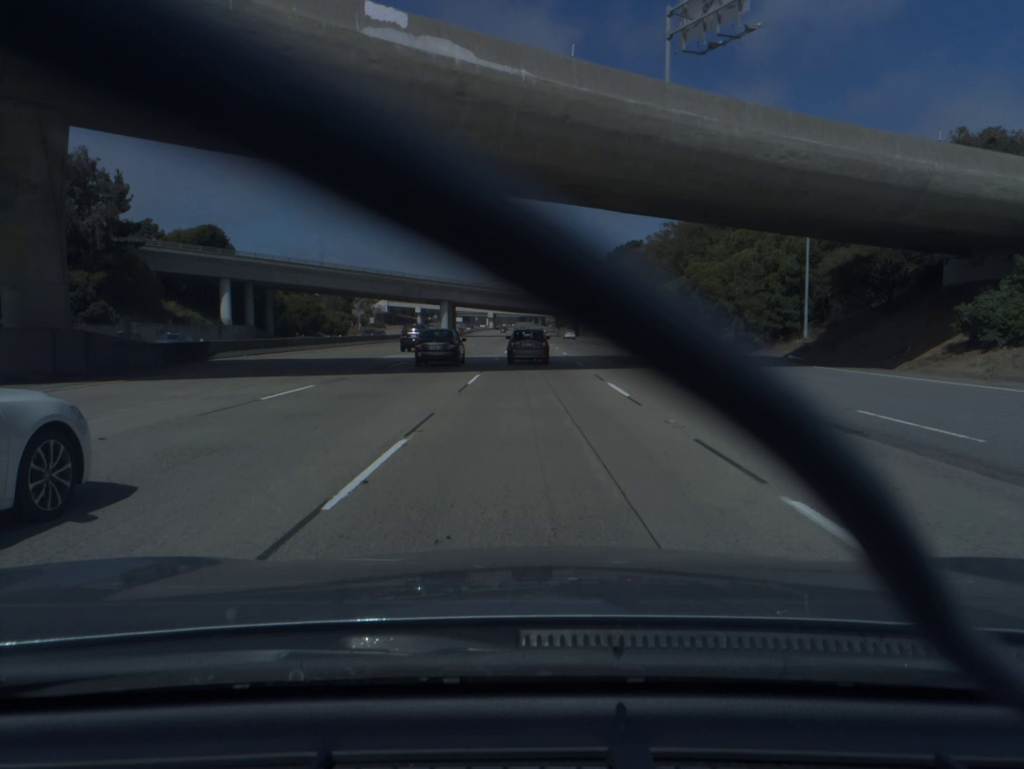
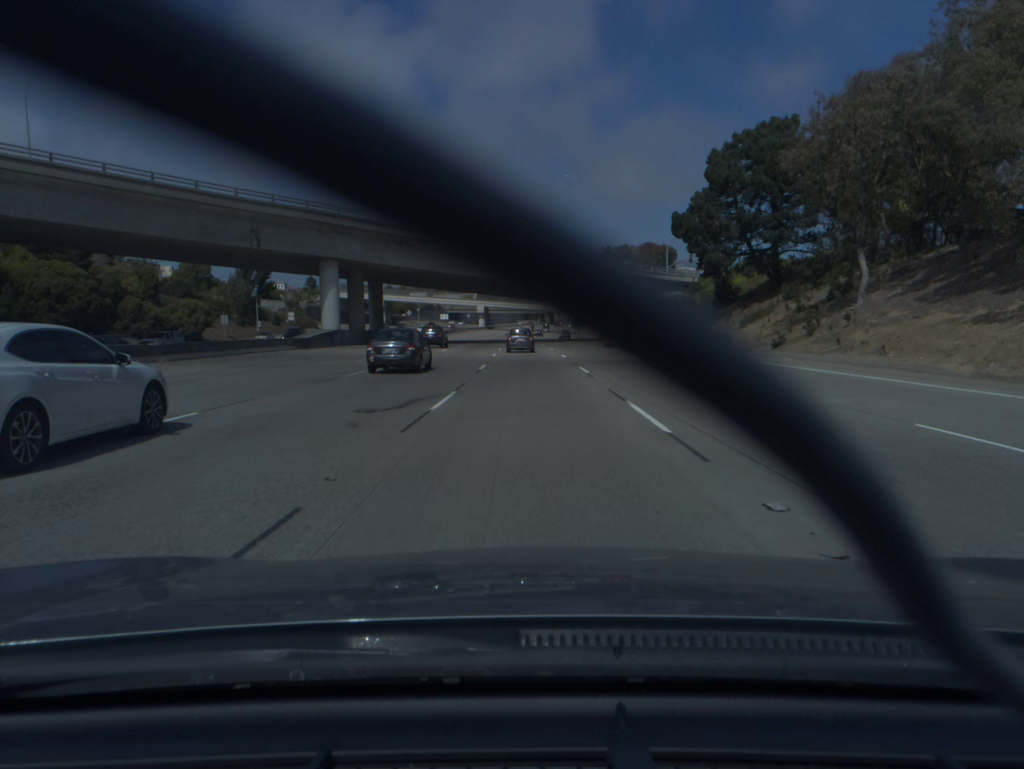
(-0.1, +92.2) m; 0°
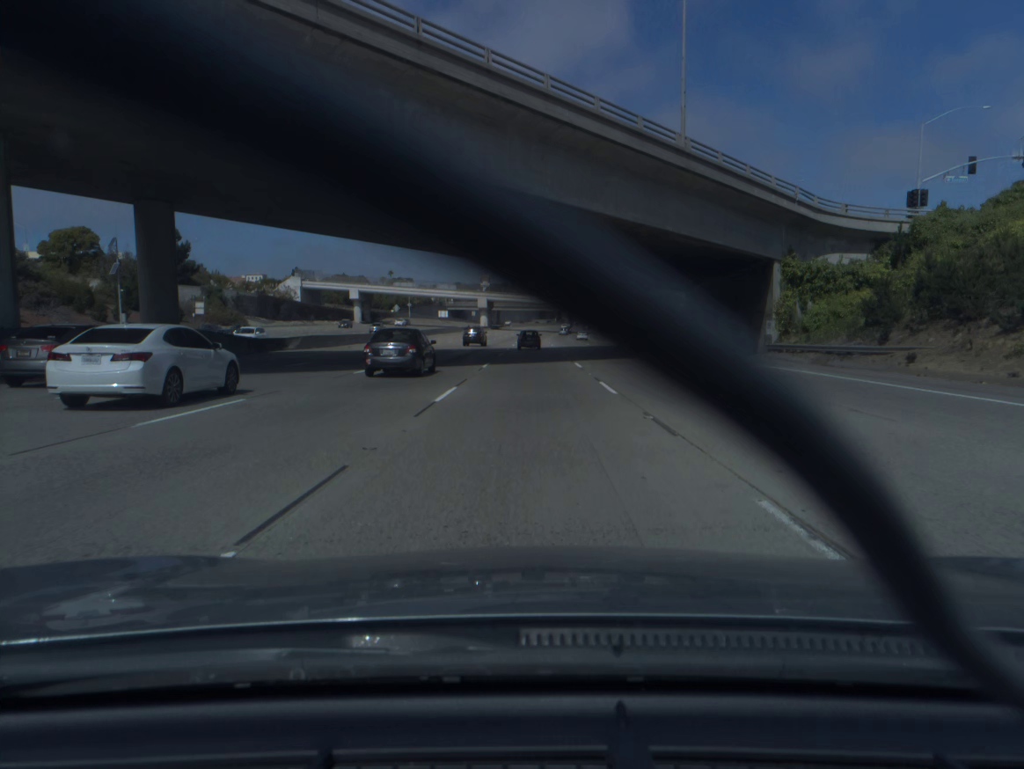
(-0.5, +55.1) m; -1°
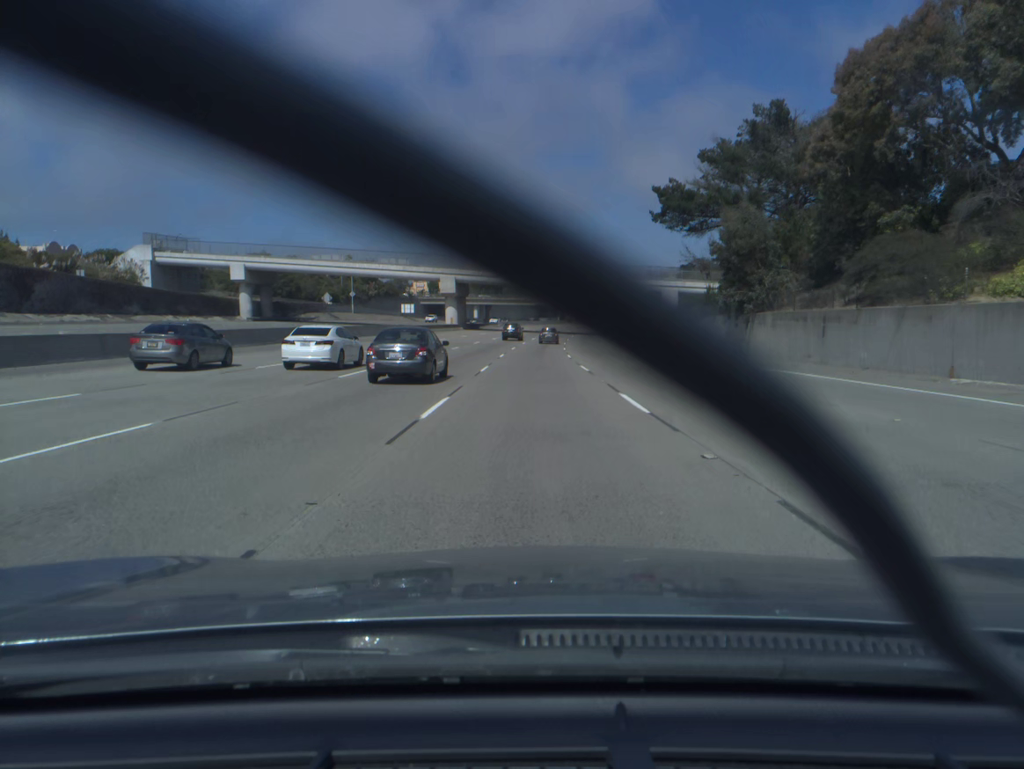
(0.0, +74.0) m; 0°
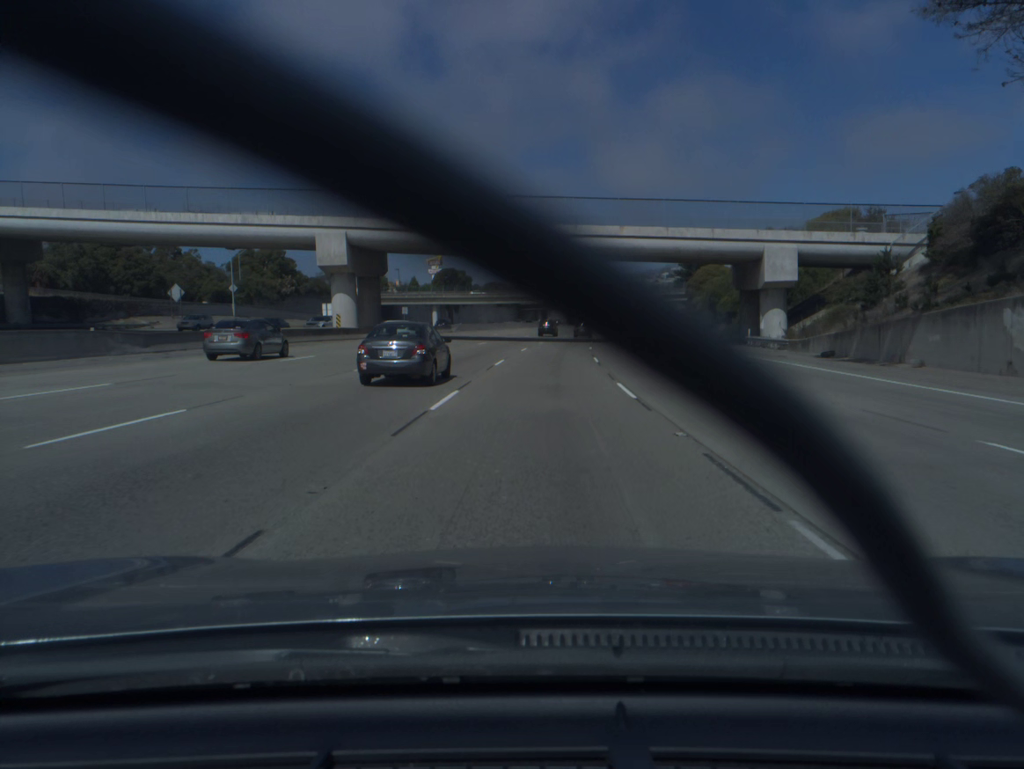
(+0.5, +55.9) m; +2°
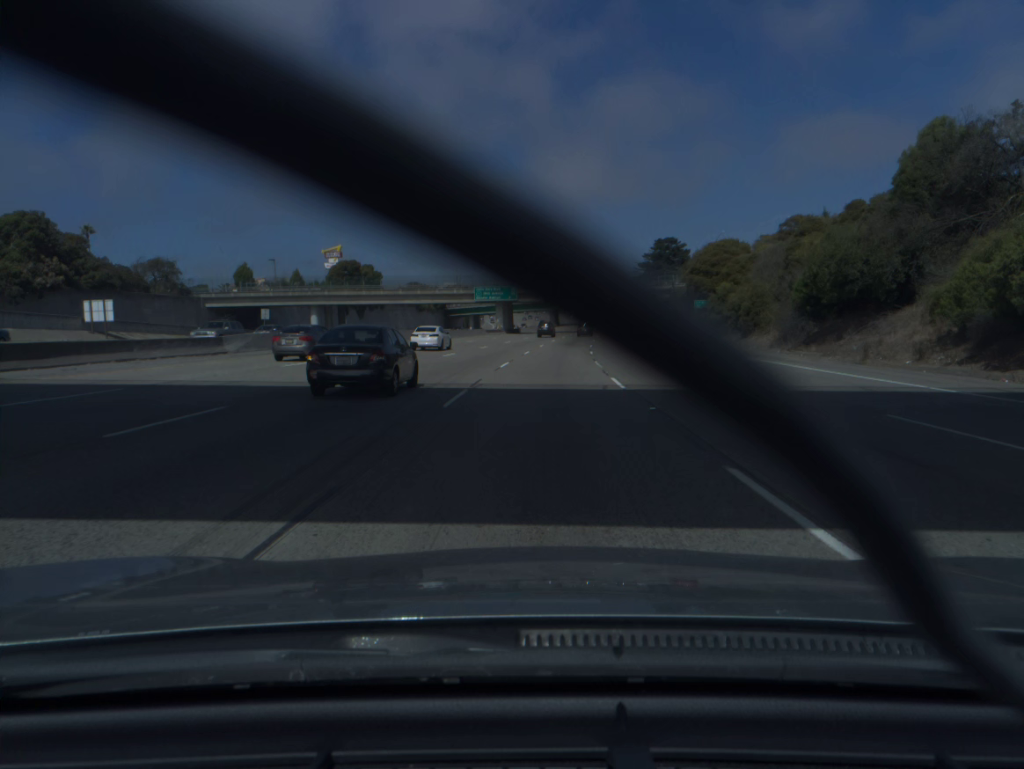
(+2.2, +55.6) m; +5°
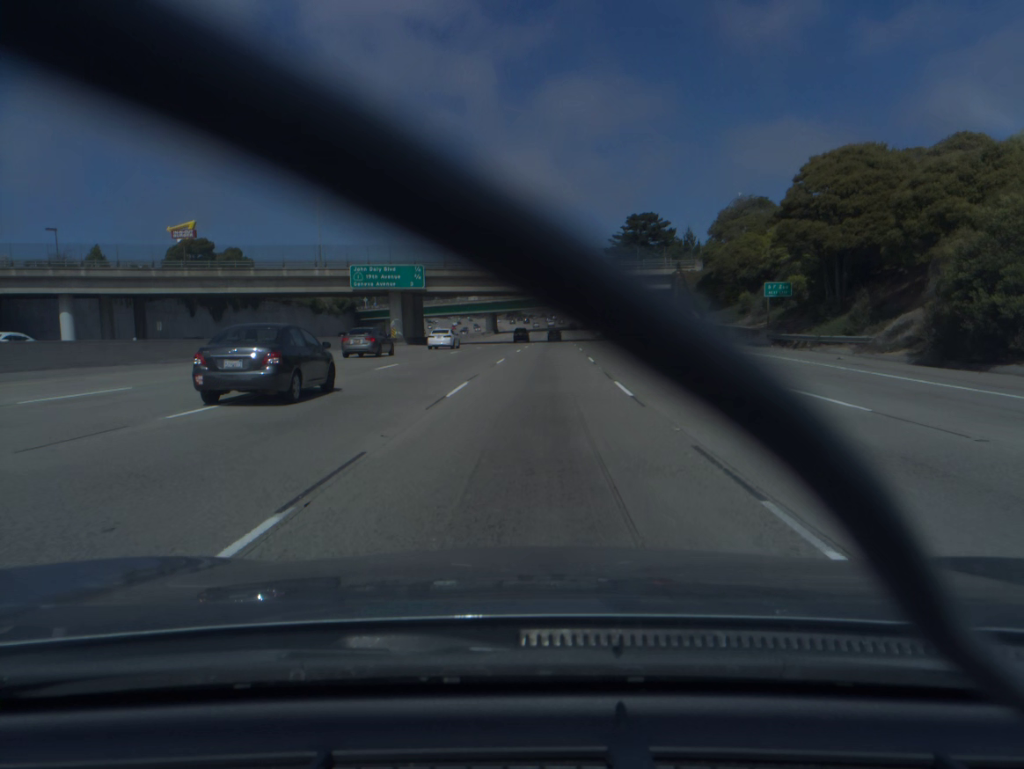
(+2.3, +55.1) m; +4°
